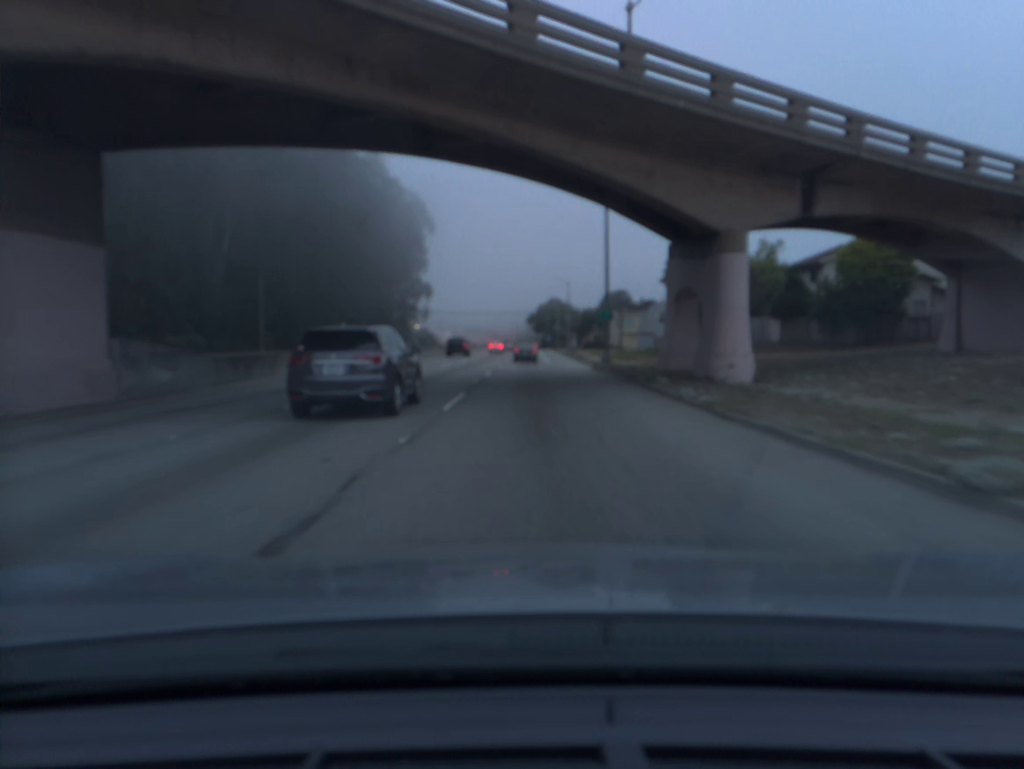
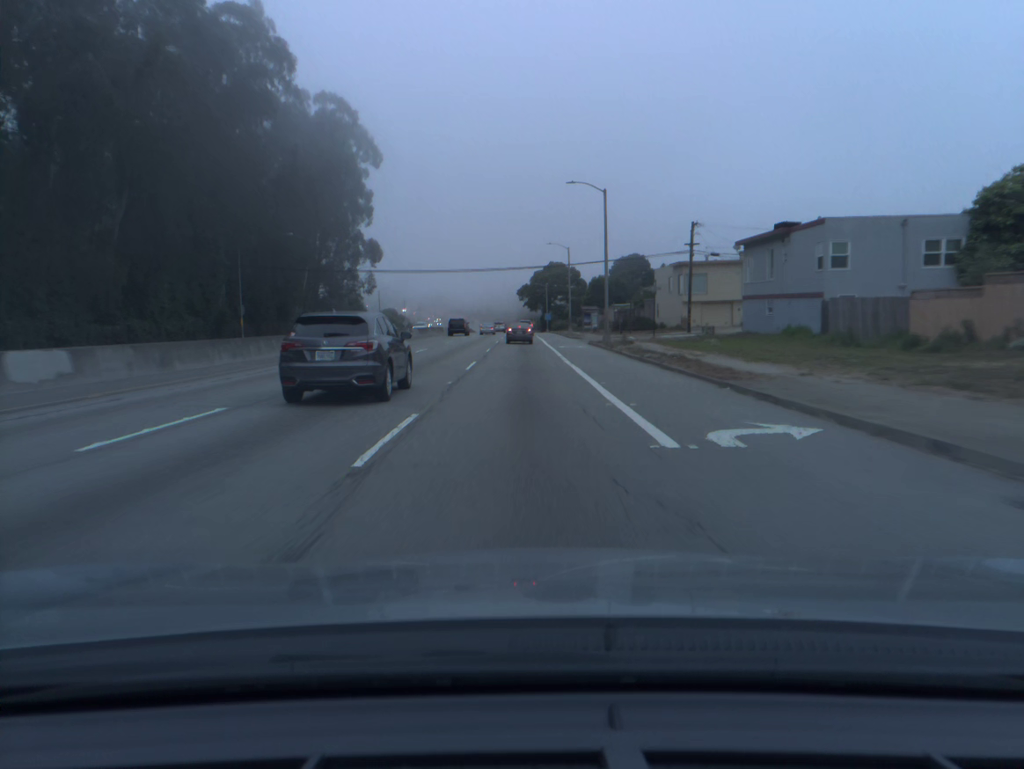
(+0.3, +51.1) m; +1°
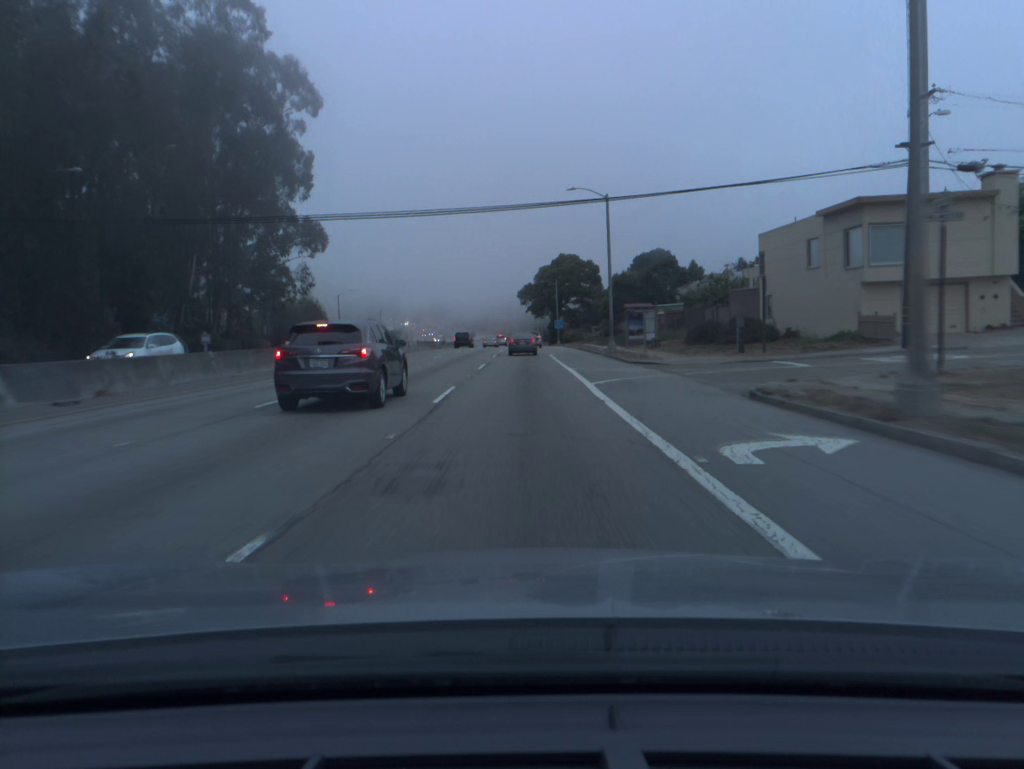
(-0.1, +38.0) m; -1°
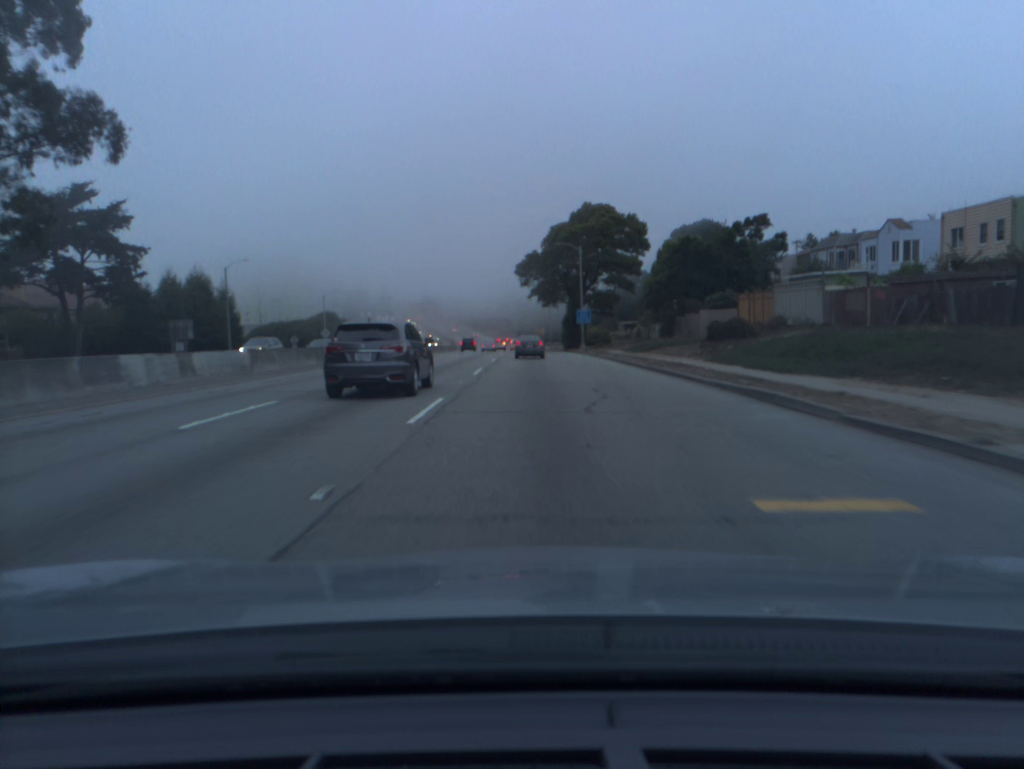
(0.0, +48.1) m; 0°
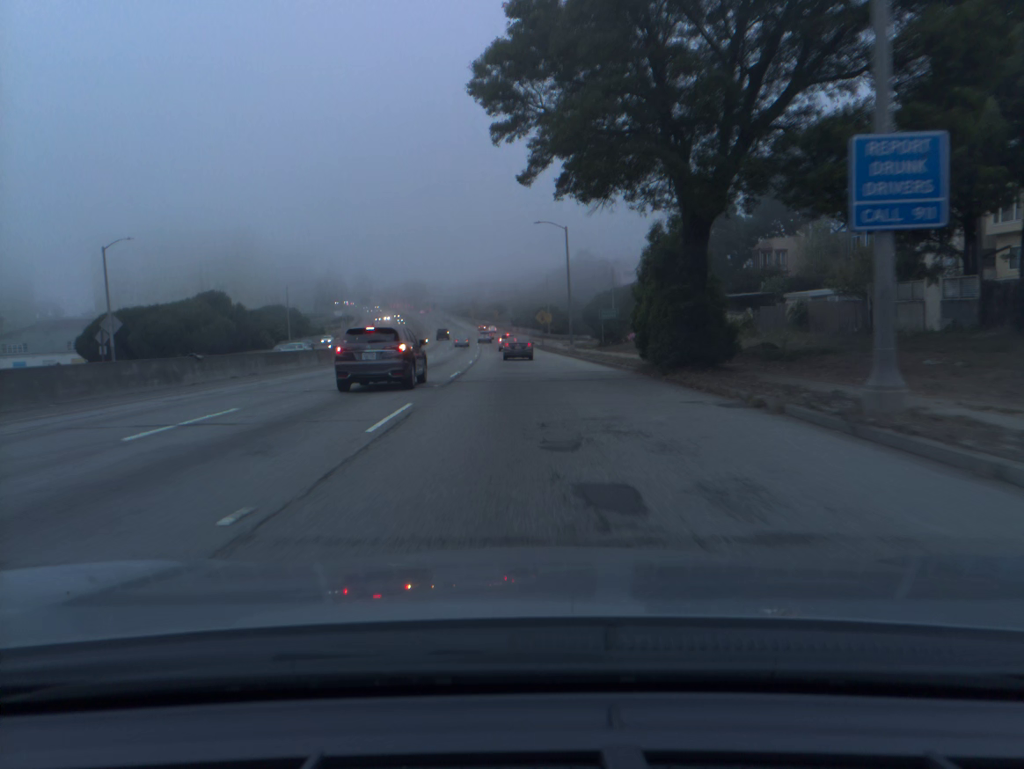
(+0.5, +59.6) m; 0°
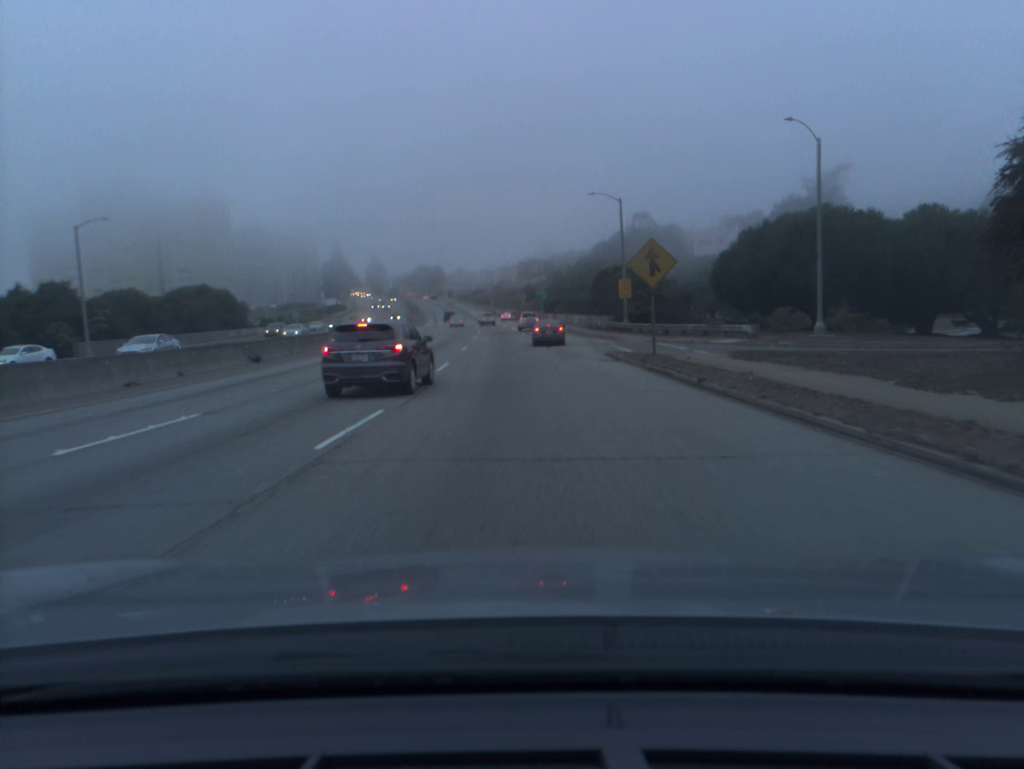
(-1.2, +60.6) m; -2°
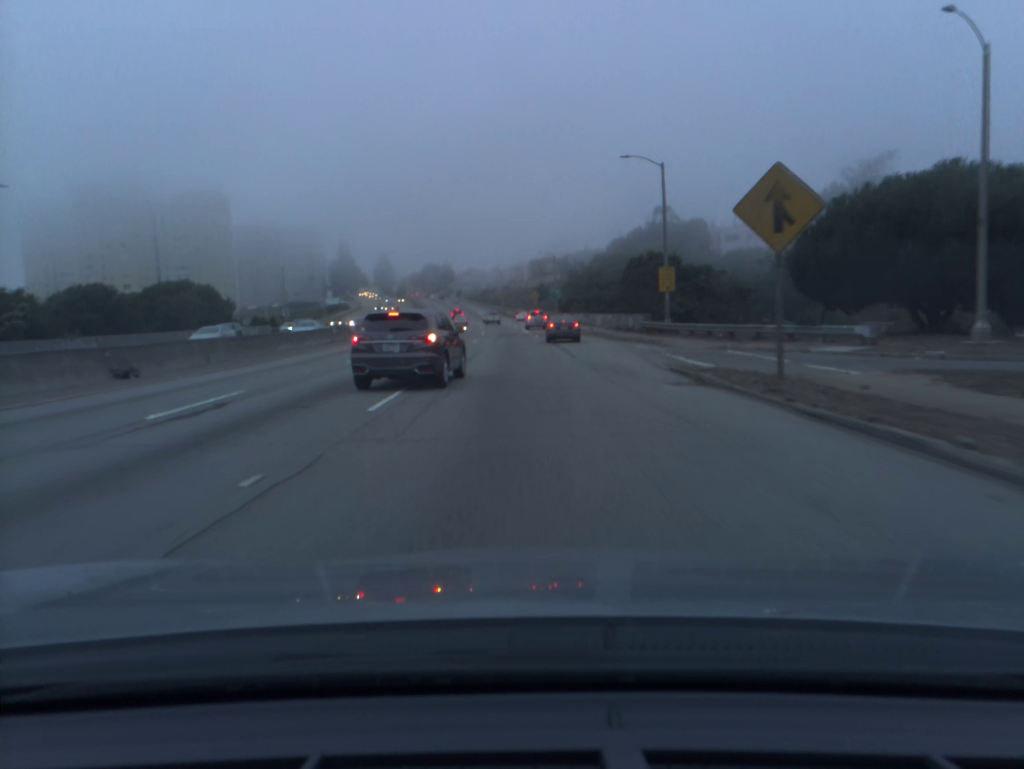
(-0.1, +12.3) m; -1°
